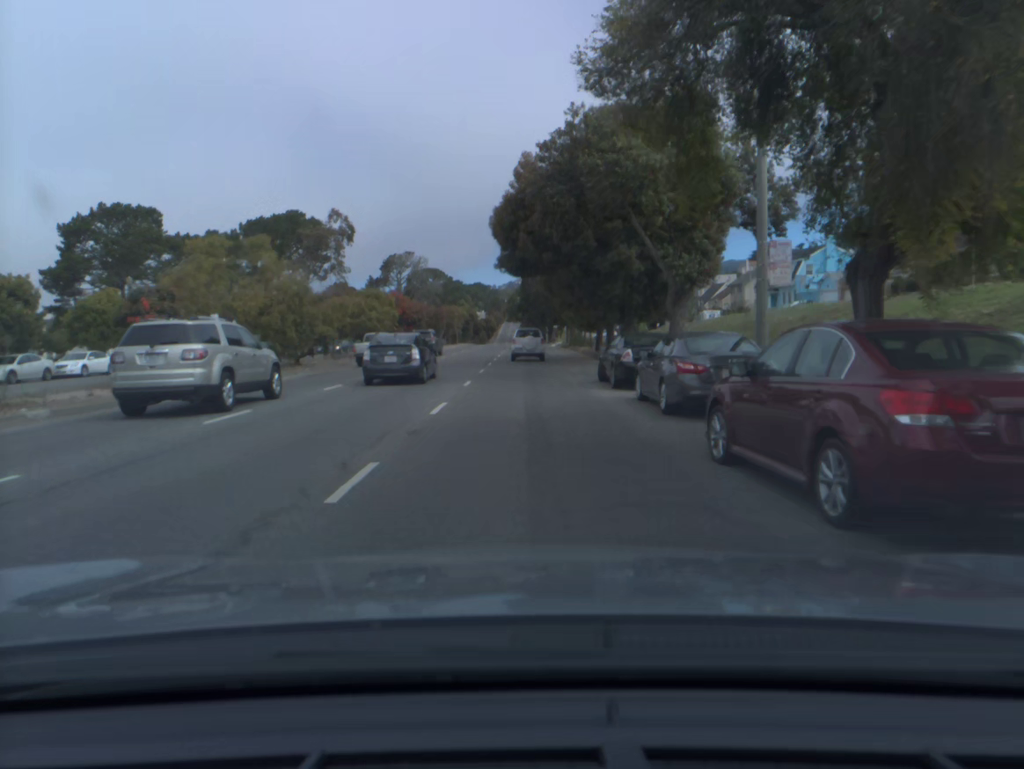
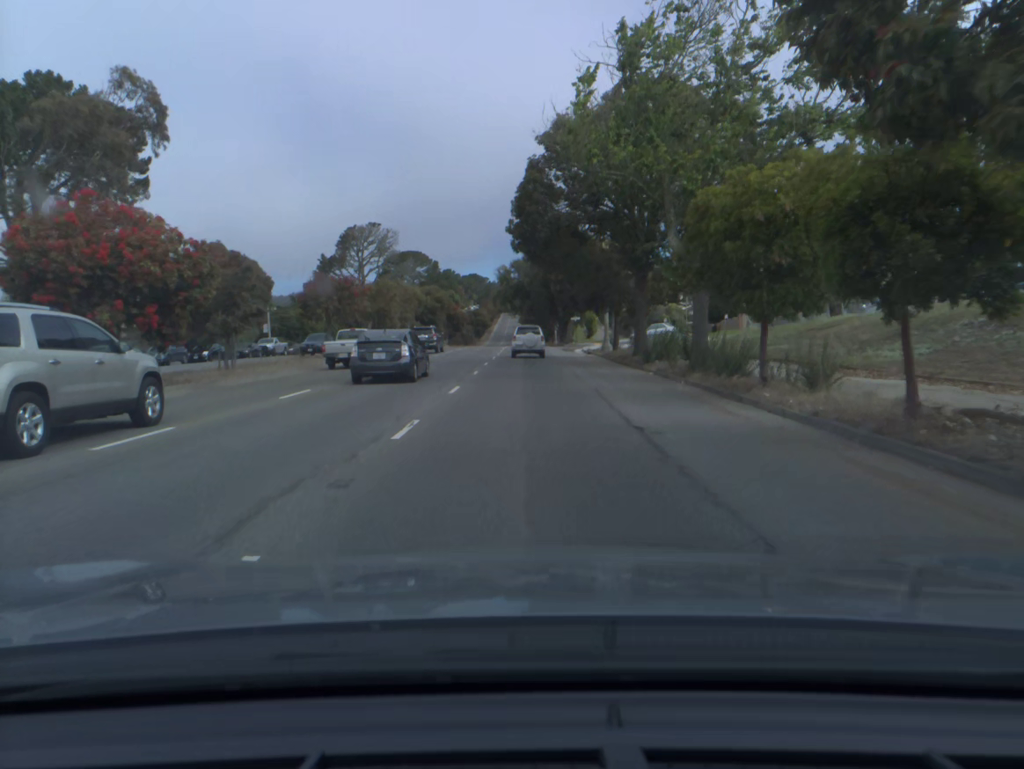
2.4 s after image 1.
(+0.1, +47.1) m; 0°
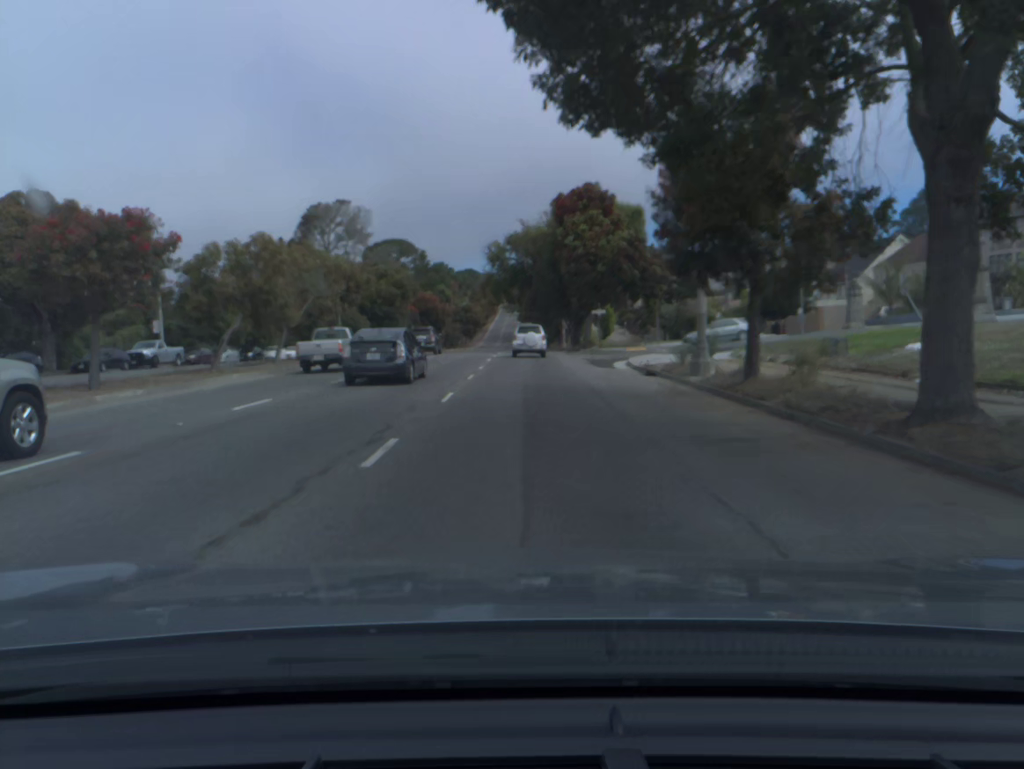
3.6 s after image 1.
(0.0, +24.2) m; 0°
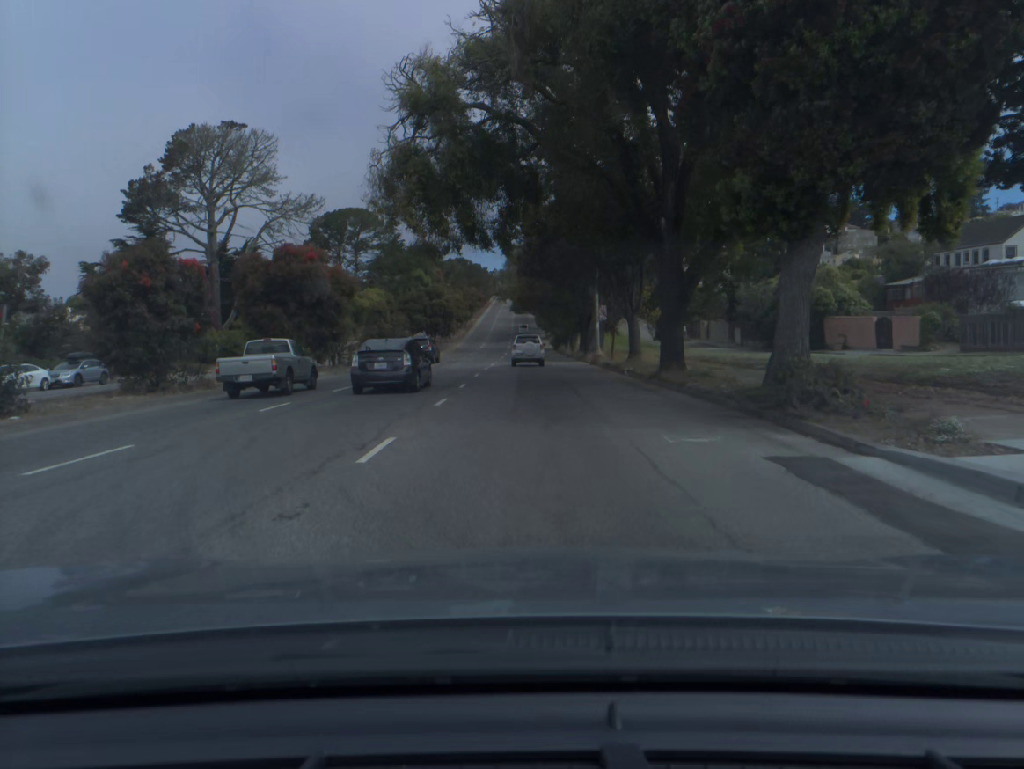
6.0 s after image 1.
(+0.3, +49.6) m; 0°
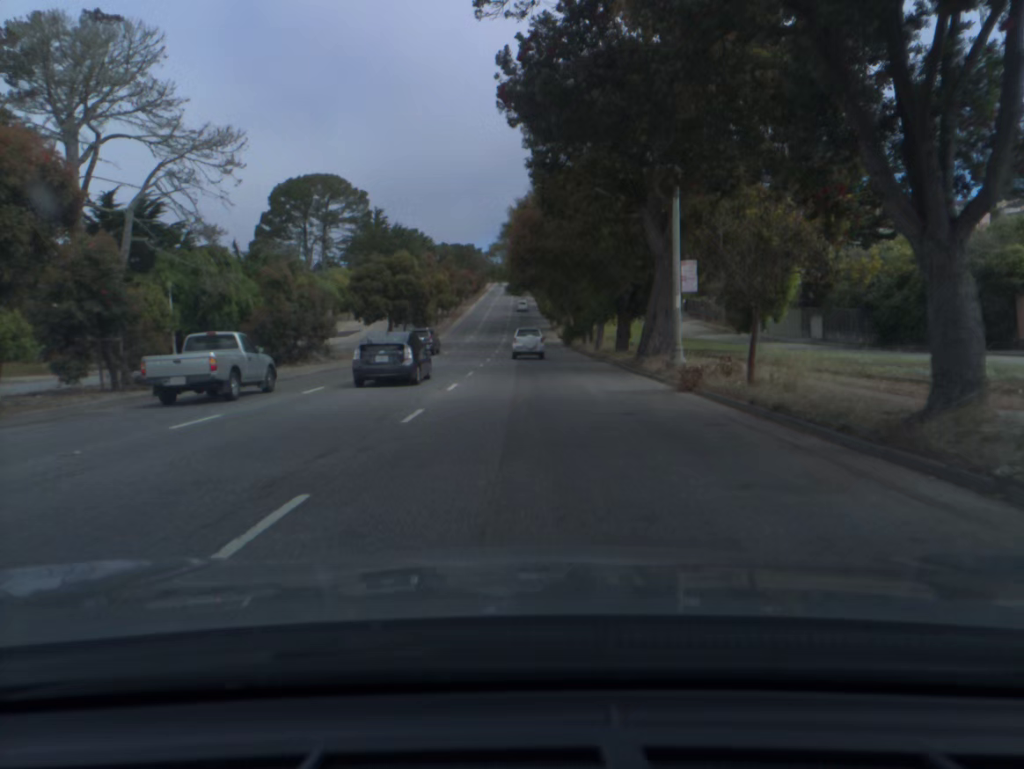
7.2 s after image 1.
(0.0, +25.5) m; 0°
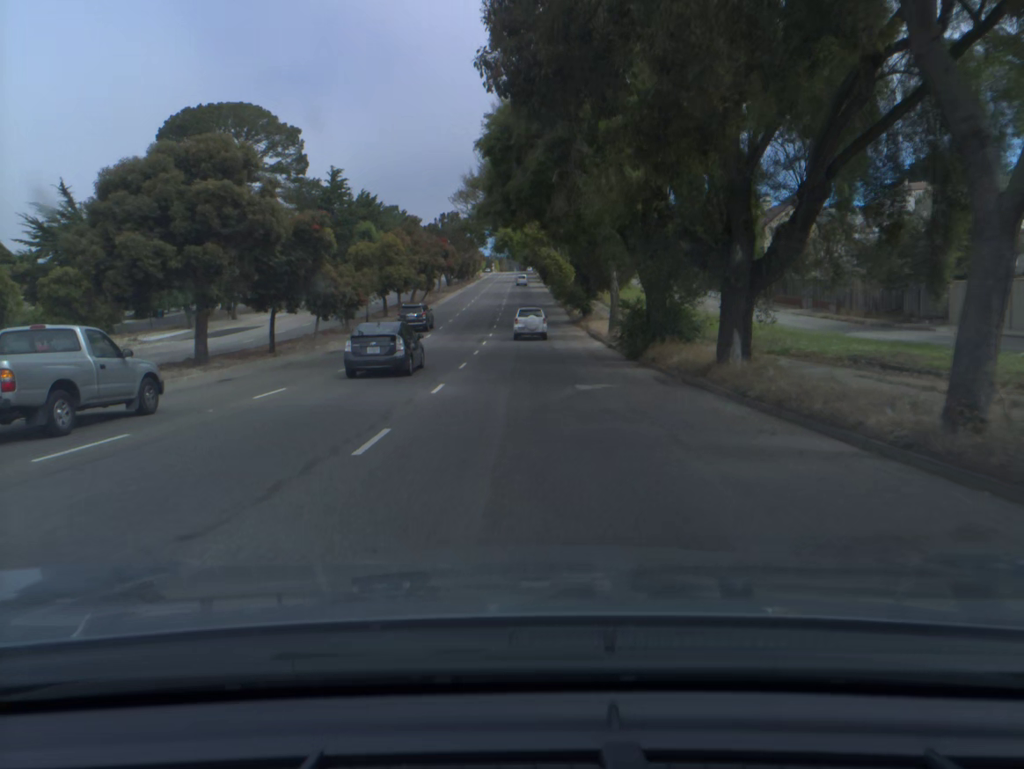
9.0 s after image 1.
(-0.1, +39.3) m; 0°
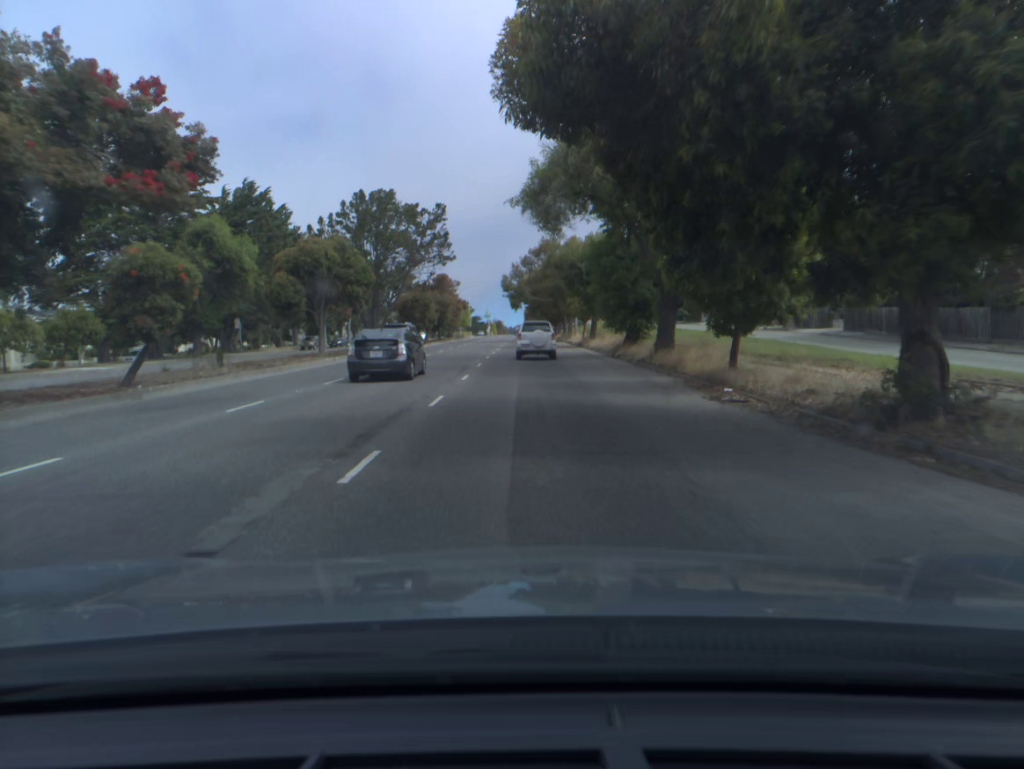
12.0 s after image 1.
(-0.3, +67.1) m; 0°
